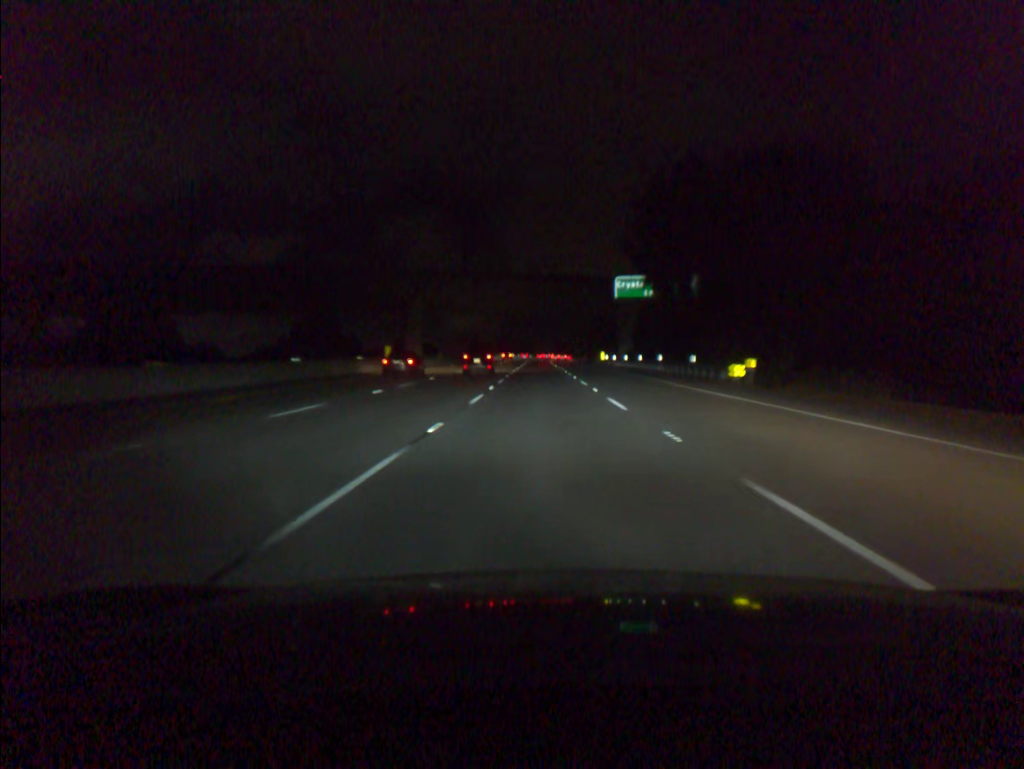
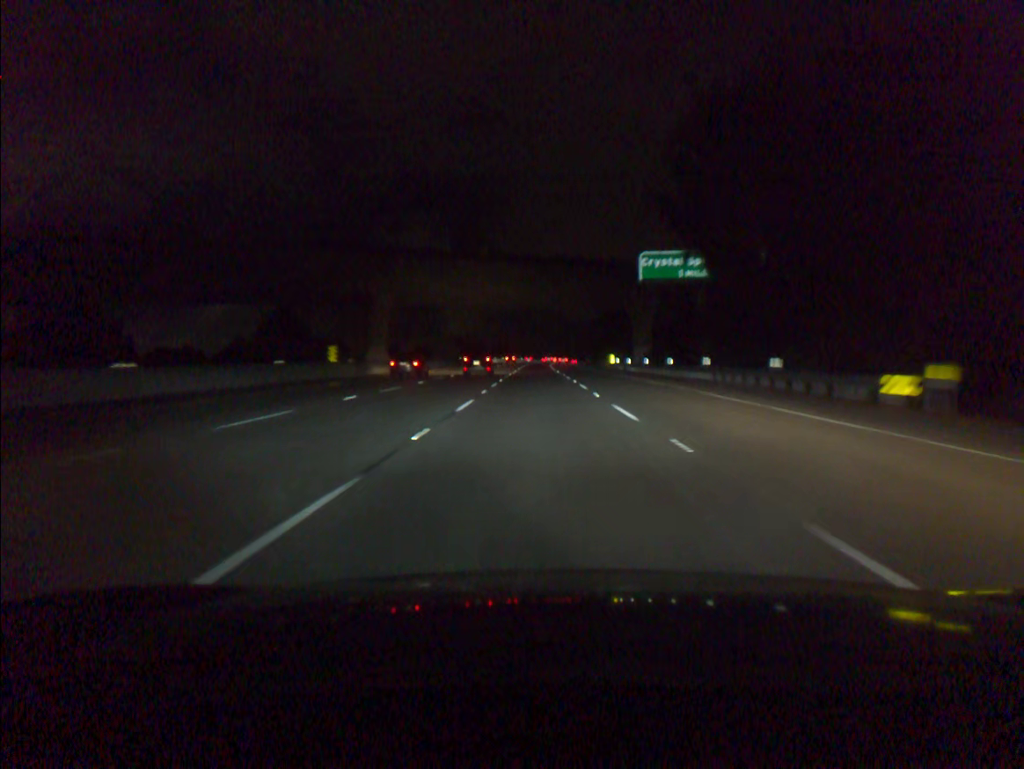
(0.0, +16.6) m; 0°
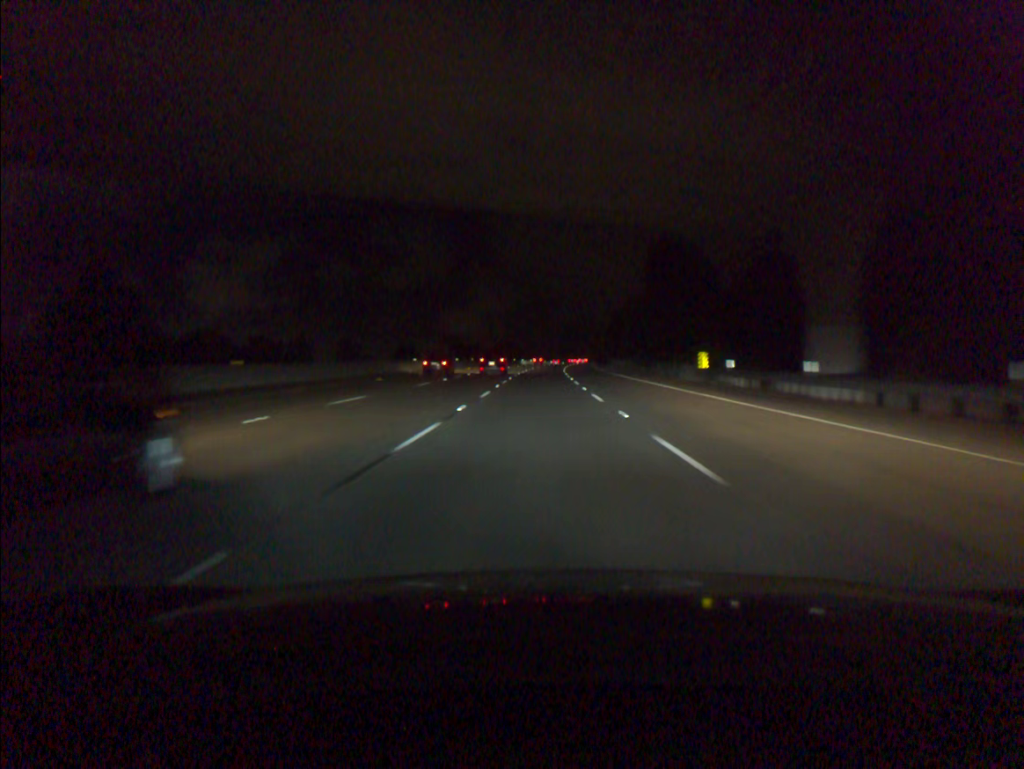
(-0.1, +49.7) m; 0°
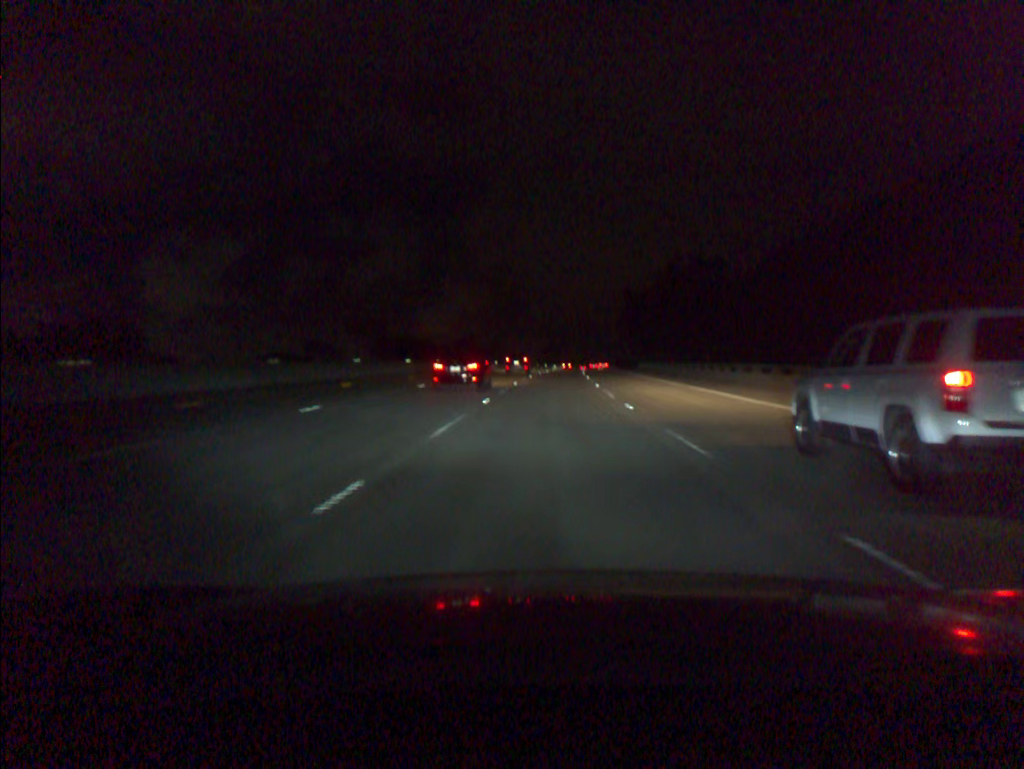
(+0.6, +83.7) m; +2°
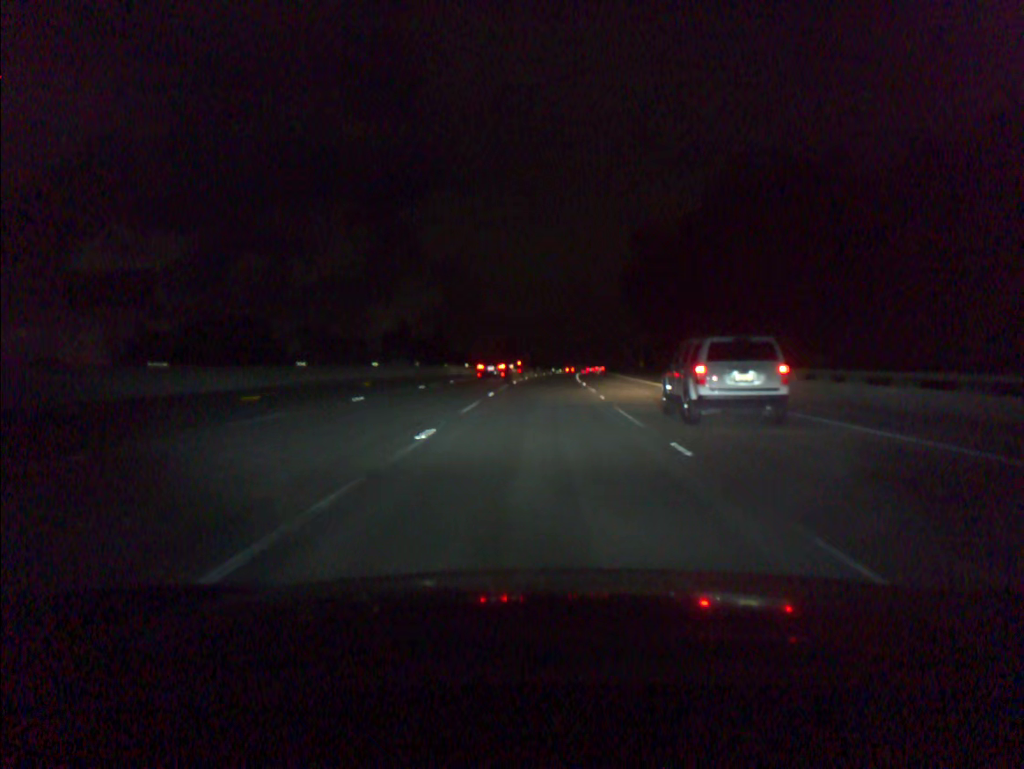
(+1.9, +67.2) m; +3°
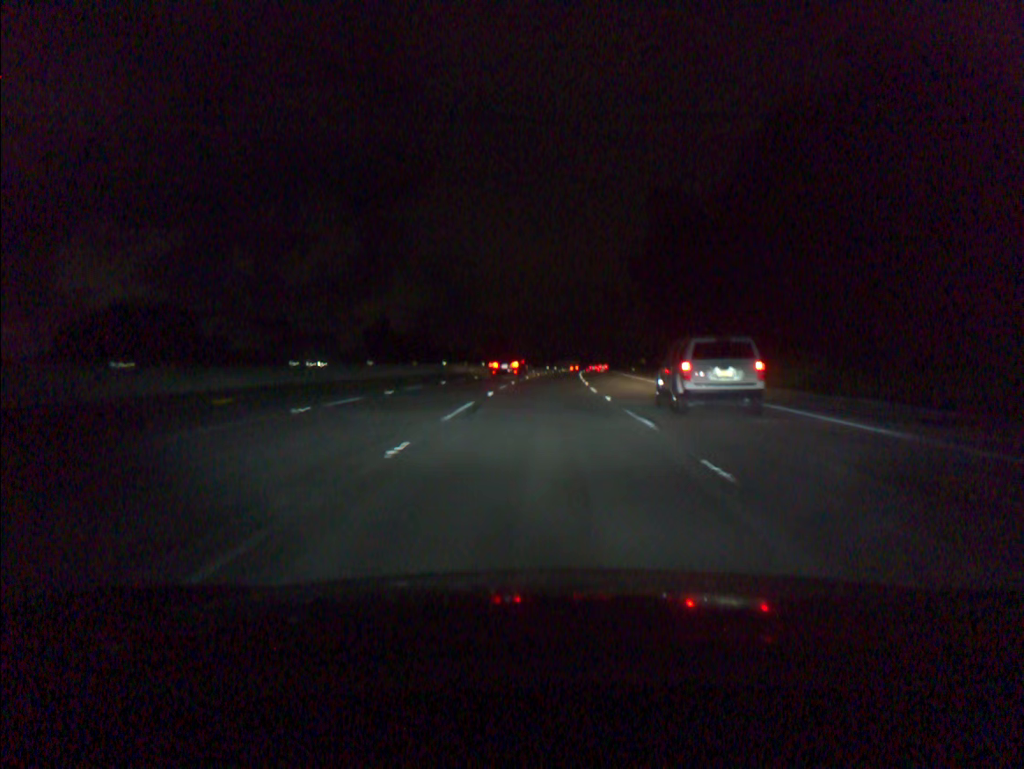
(+0.1, +16.8) m; +1°
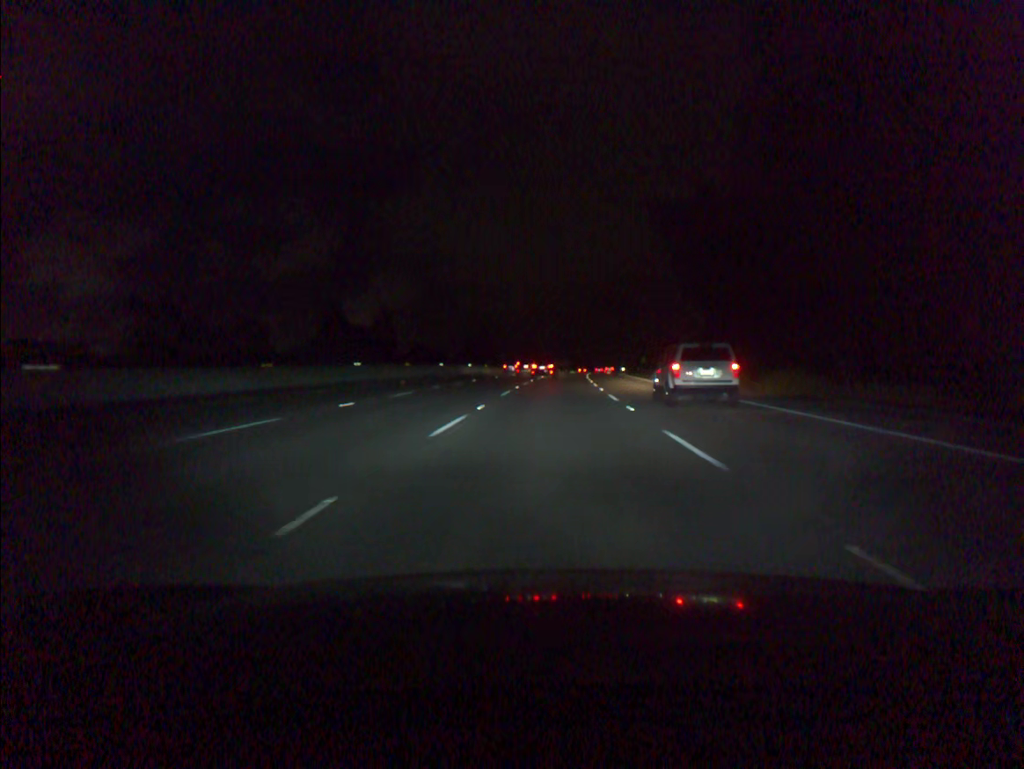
(+0.3, +33.7) m; +1°
